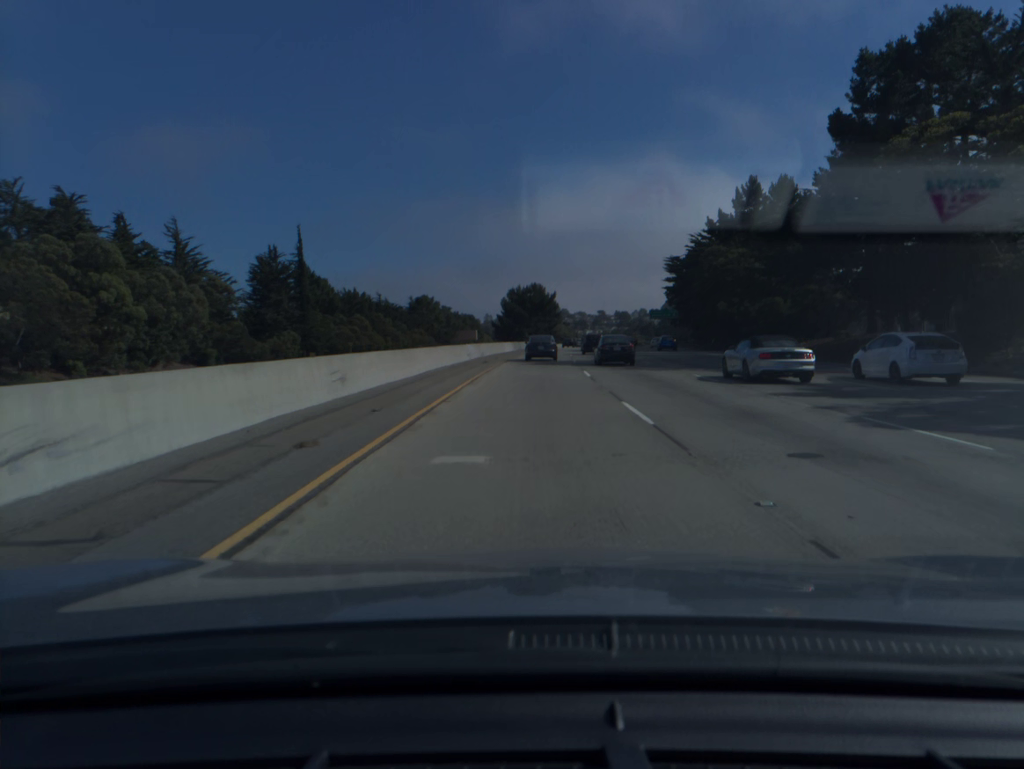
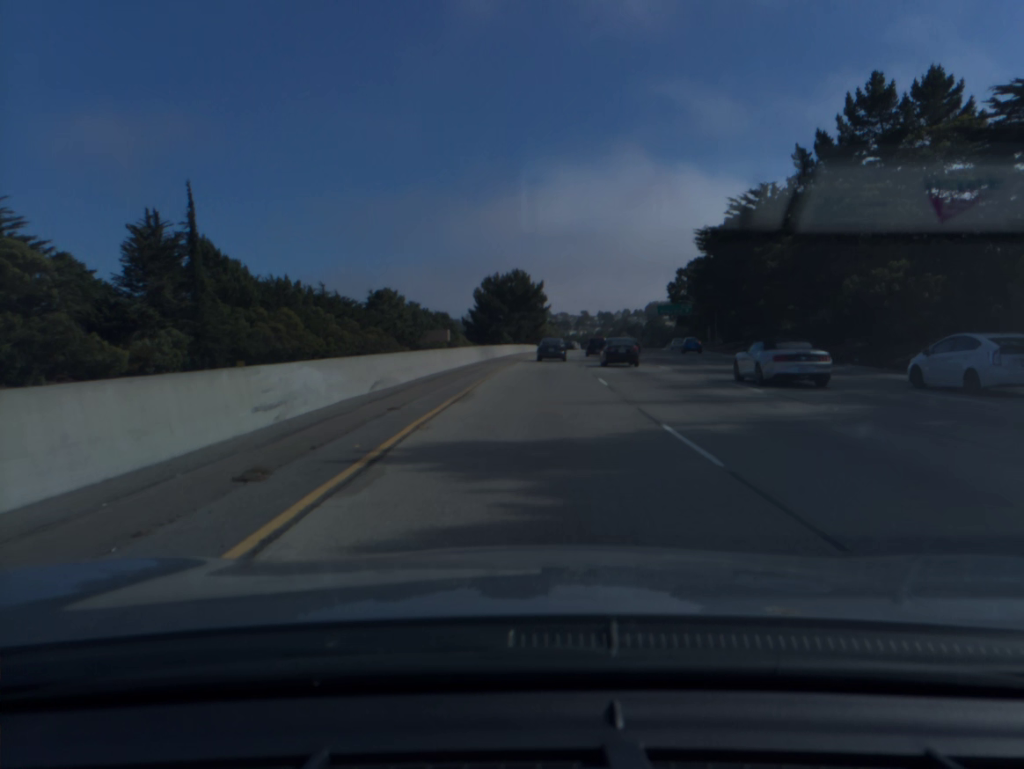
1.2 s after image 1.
(+0.3, +33.6) m; +1°
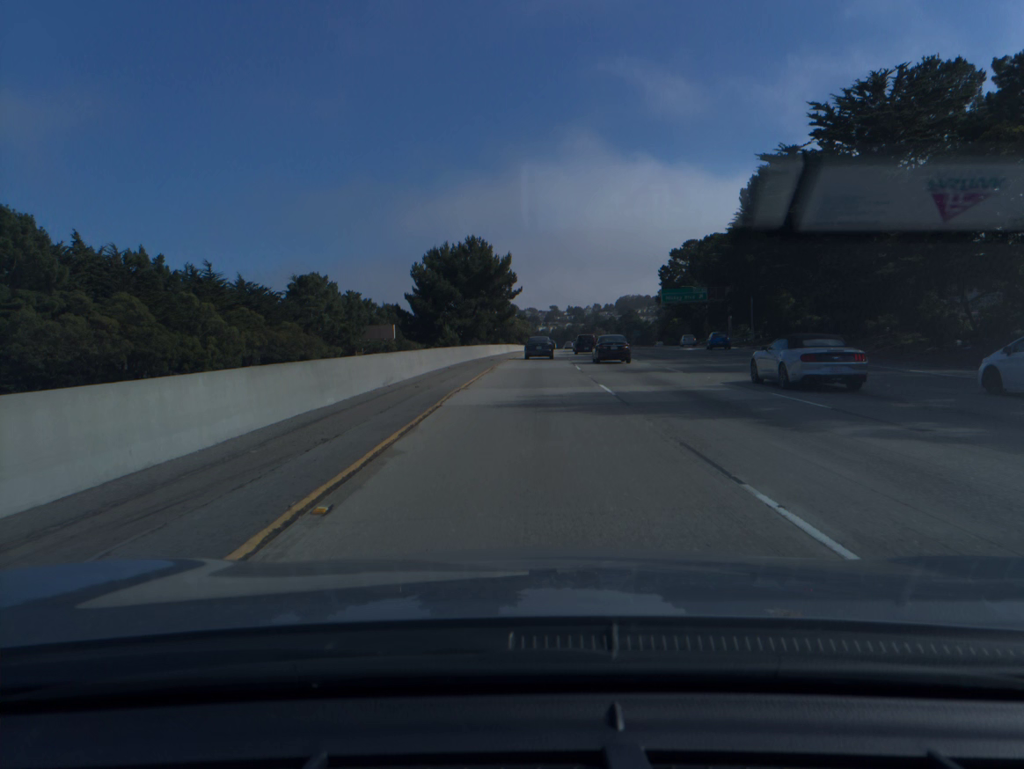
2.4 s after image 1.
(+0.7, +34.5) m; +2°
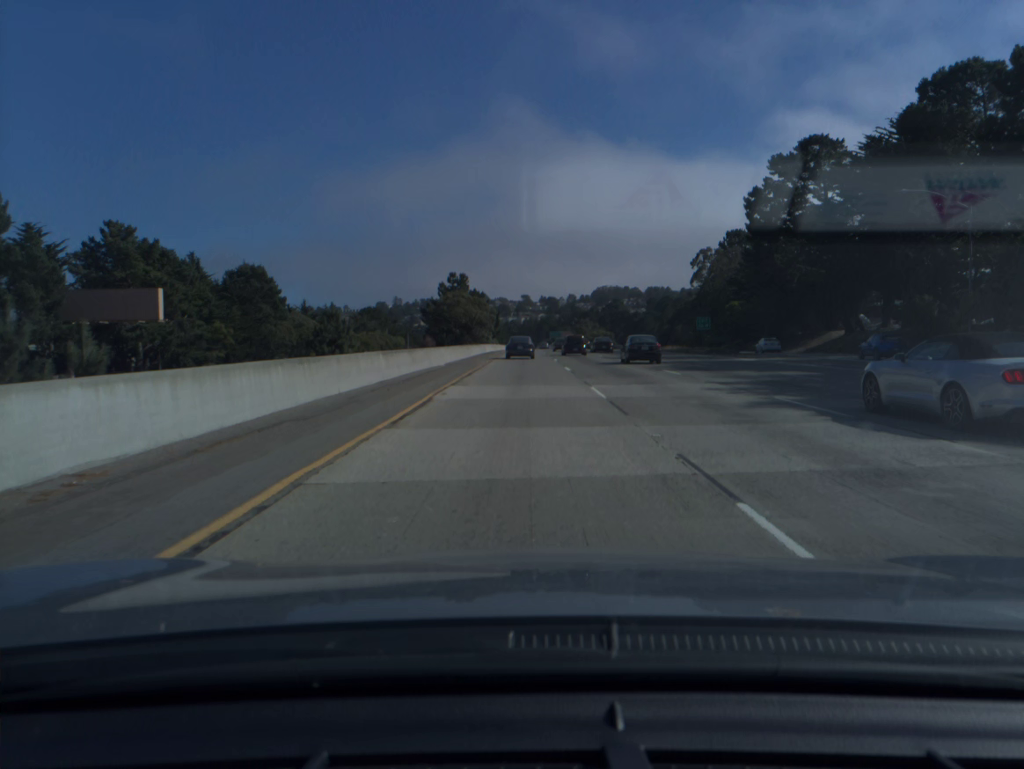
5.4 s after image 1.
(+2.5, +89.9) m; +2°
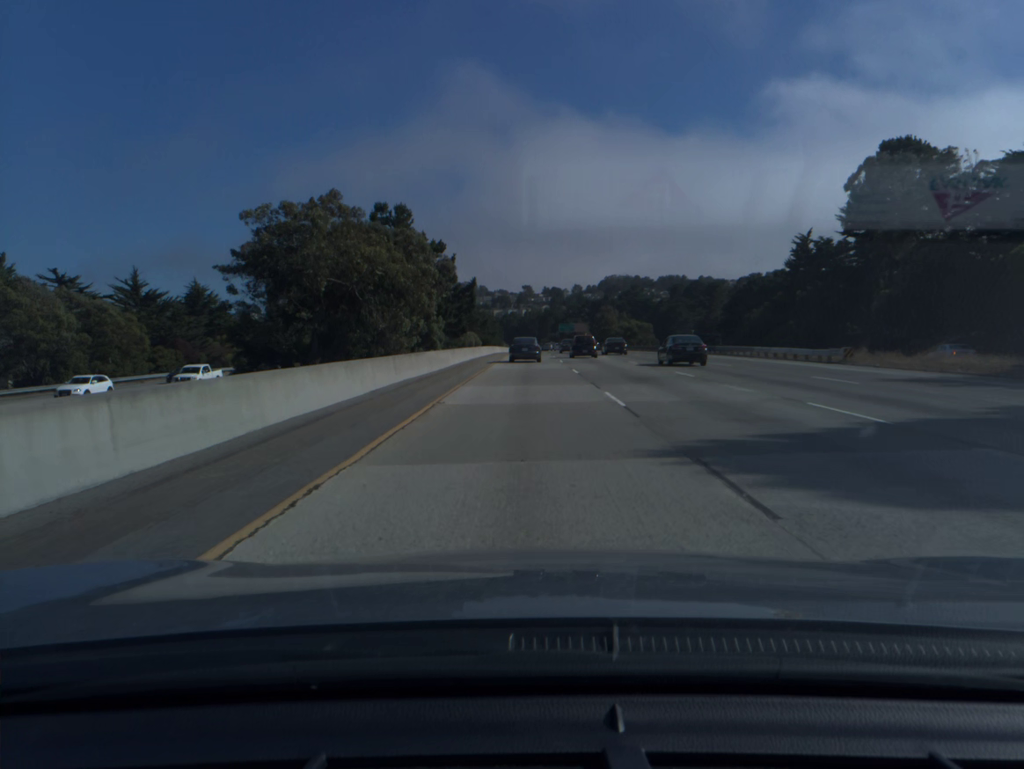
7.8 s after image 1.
(+0.1, +74.7) m; 0°
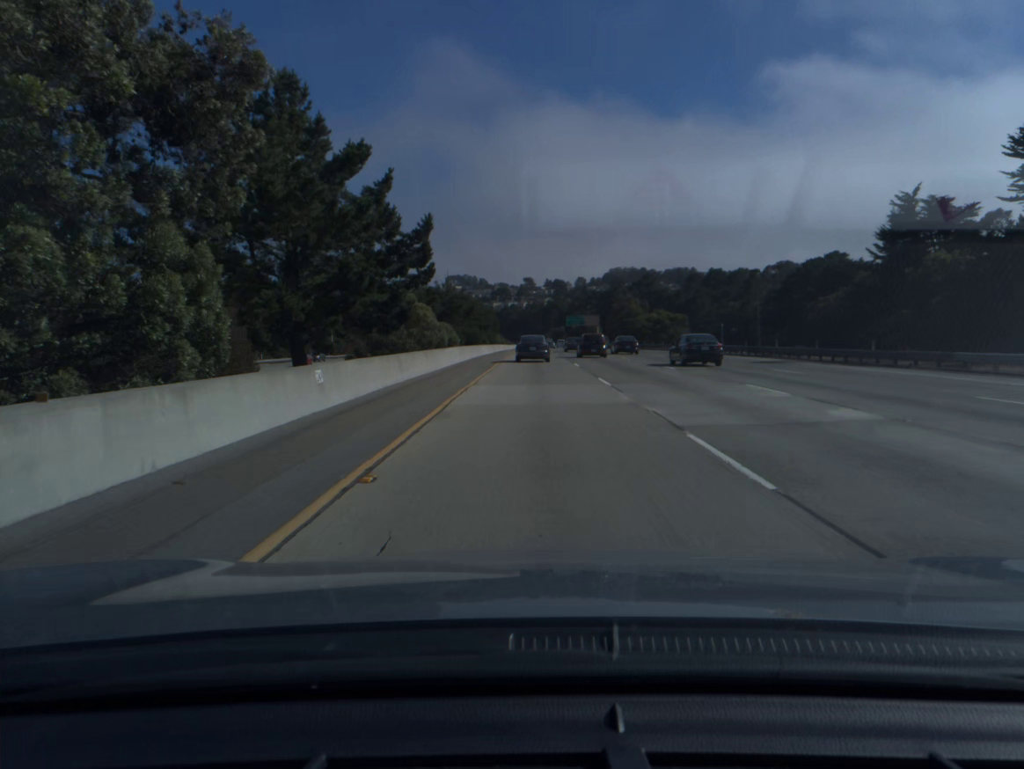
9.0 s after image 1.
(-0.1, +38.1) m; 0°
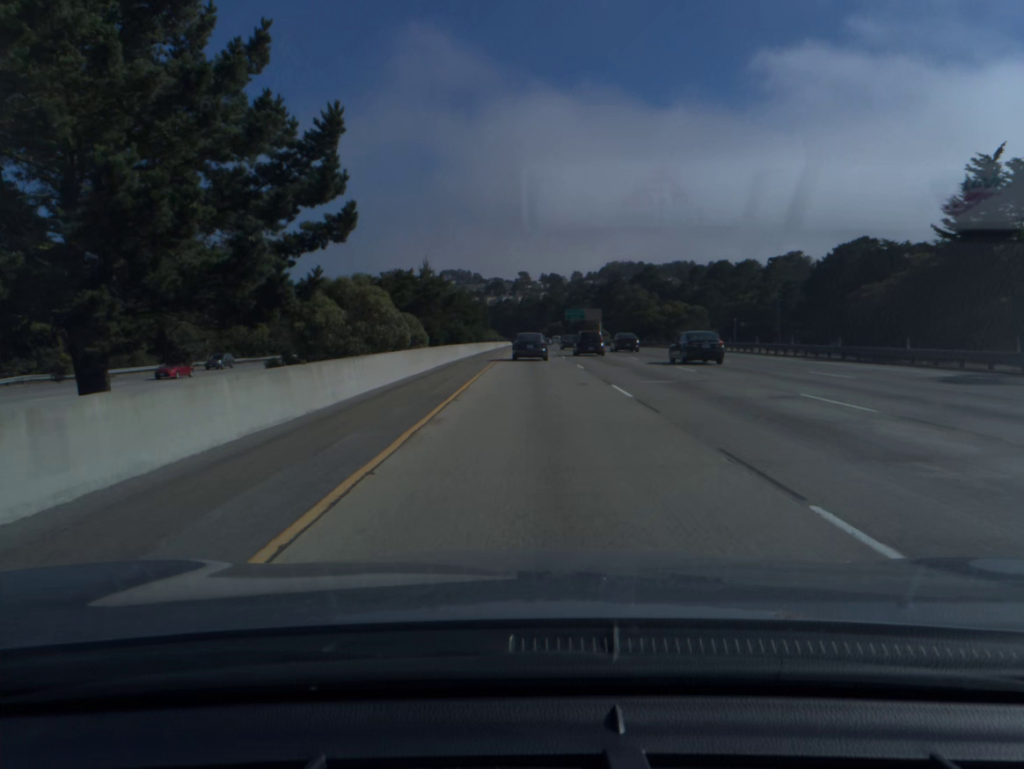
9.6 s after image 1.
(+0.1, +19.1) m; 0°
